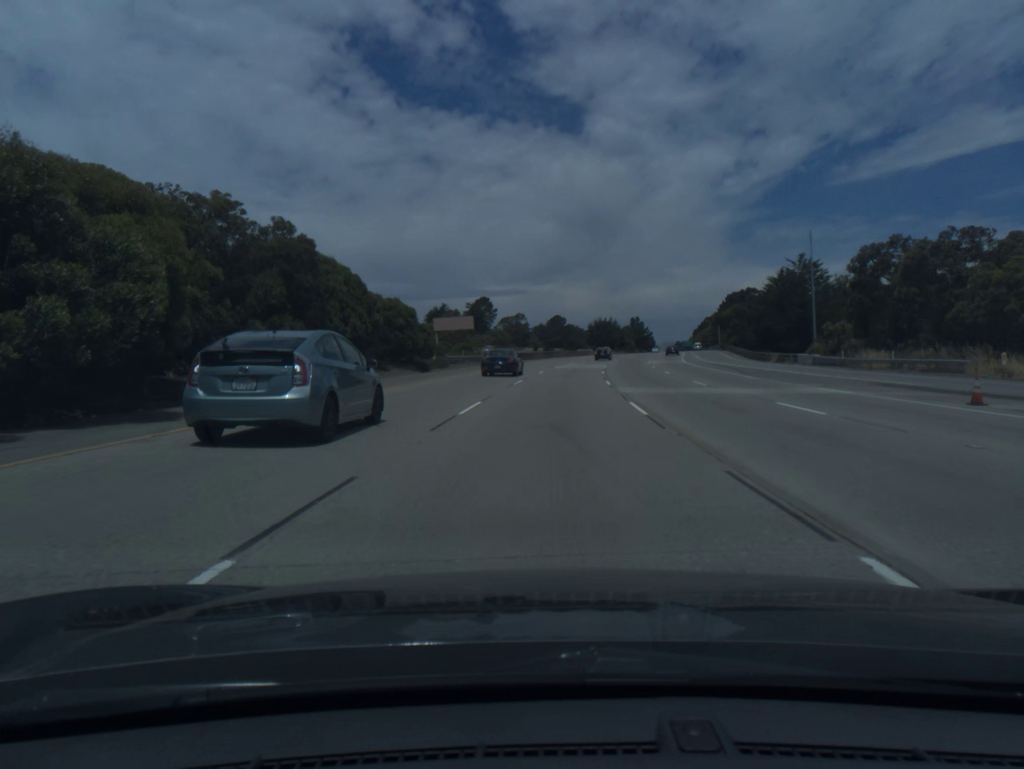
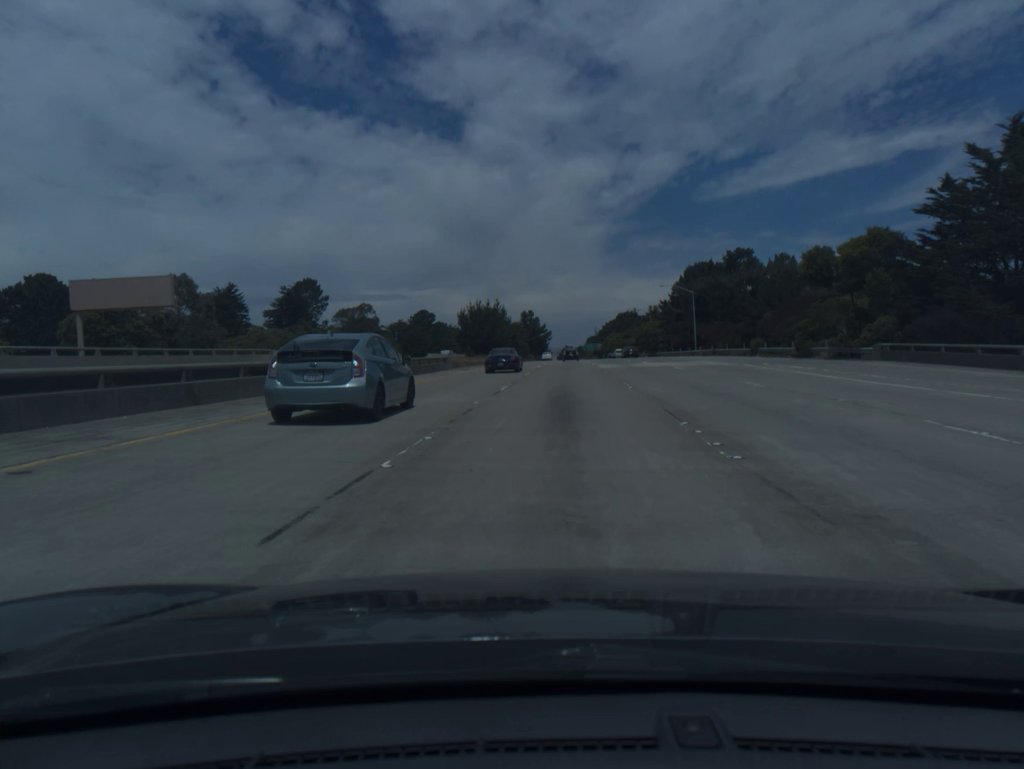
(+7.3, +94.4) m; +9°
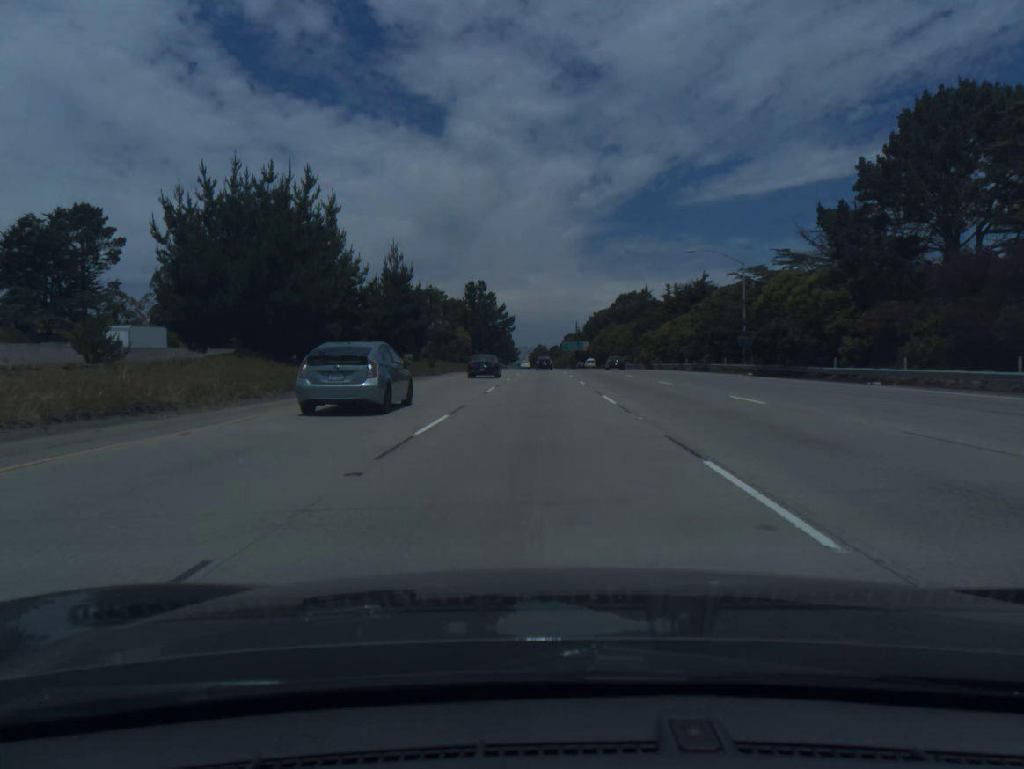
(+3.4, +94.6) m; +2°
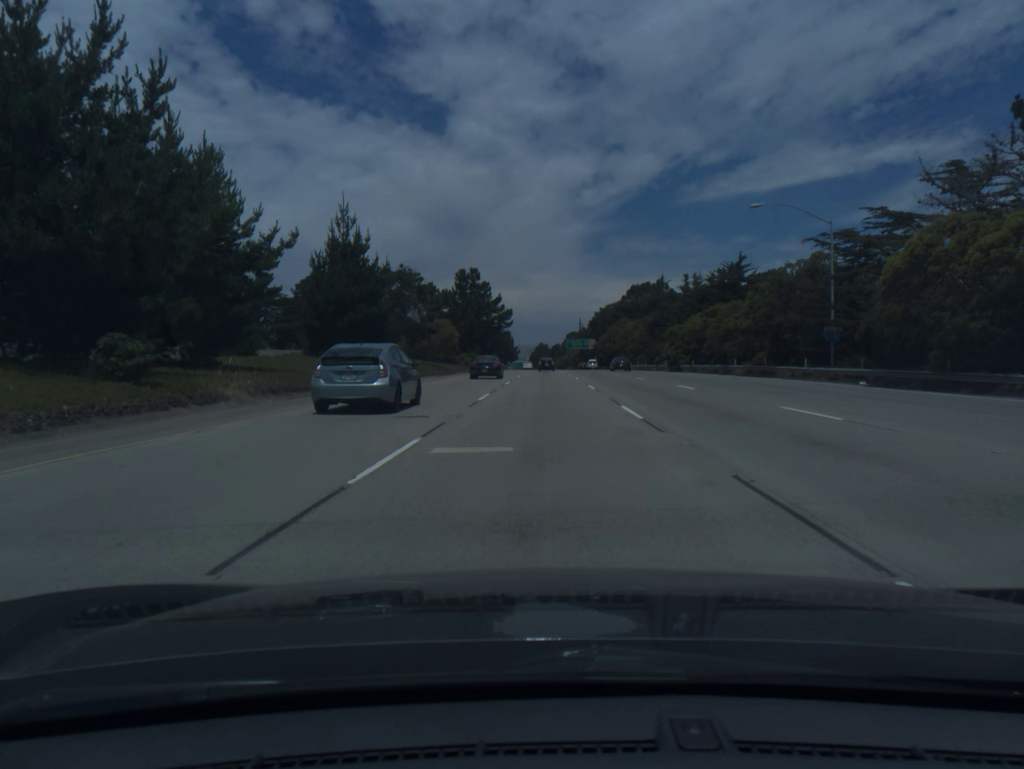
(0.0, +19.0) m; 0°
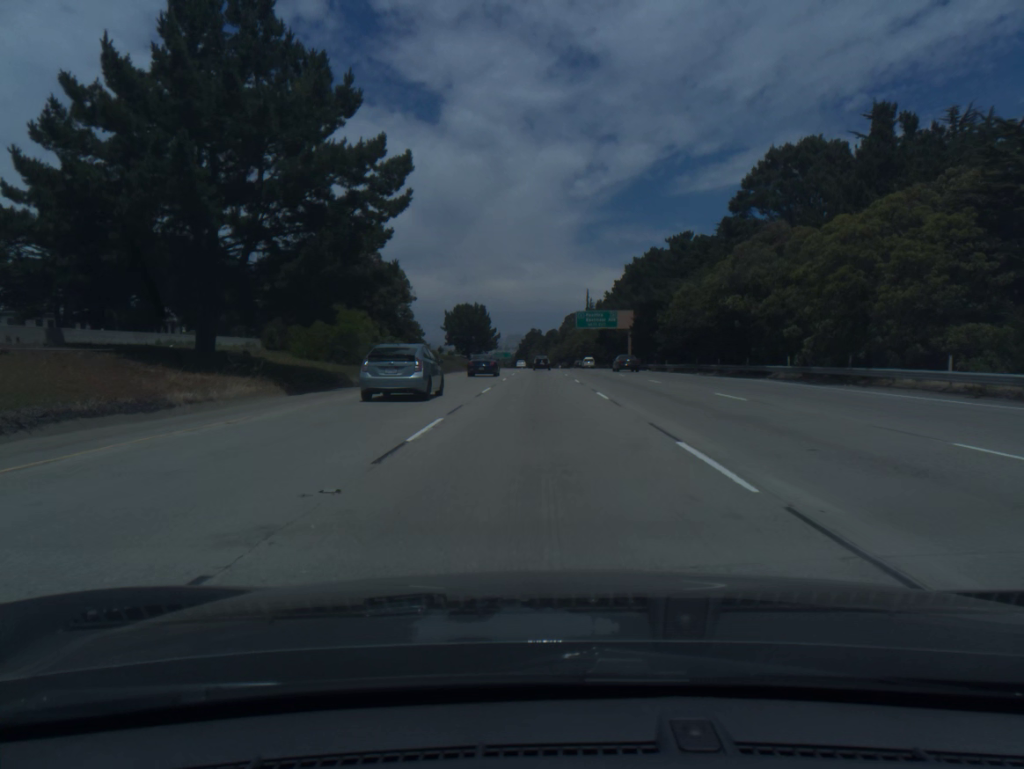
(+0.5, +95.9) m; 0°
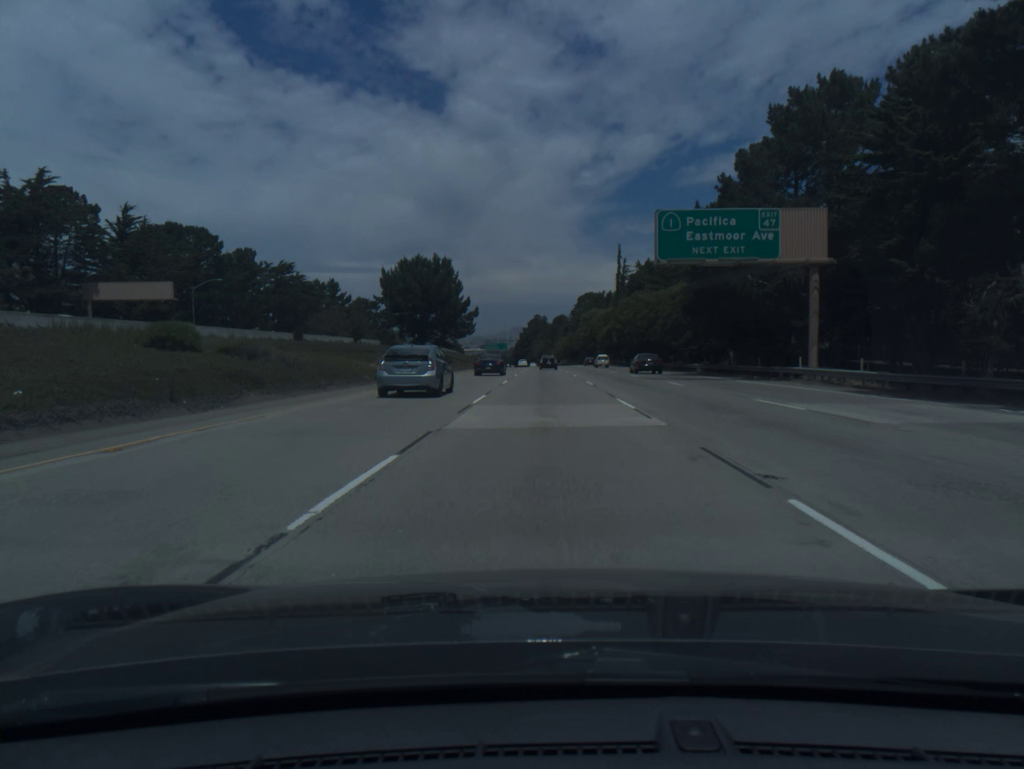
(-0.3, +77.2) m; 0°
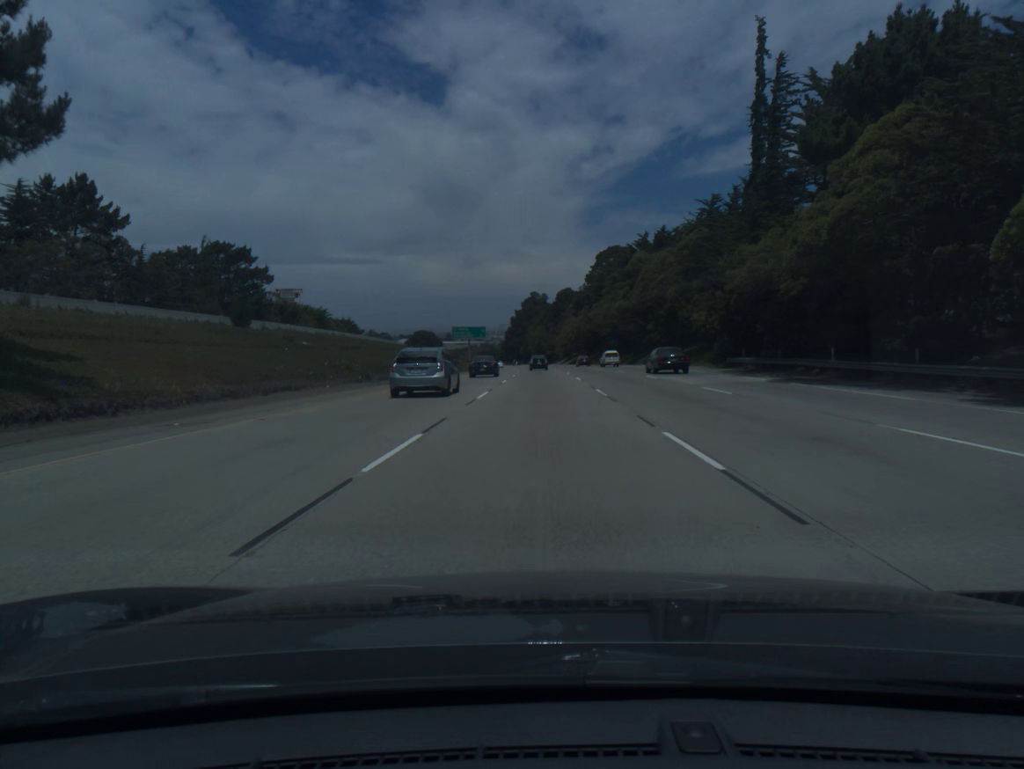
(+0.3, +96.8) m; 0°
